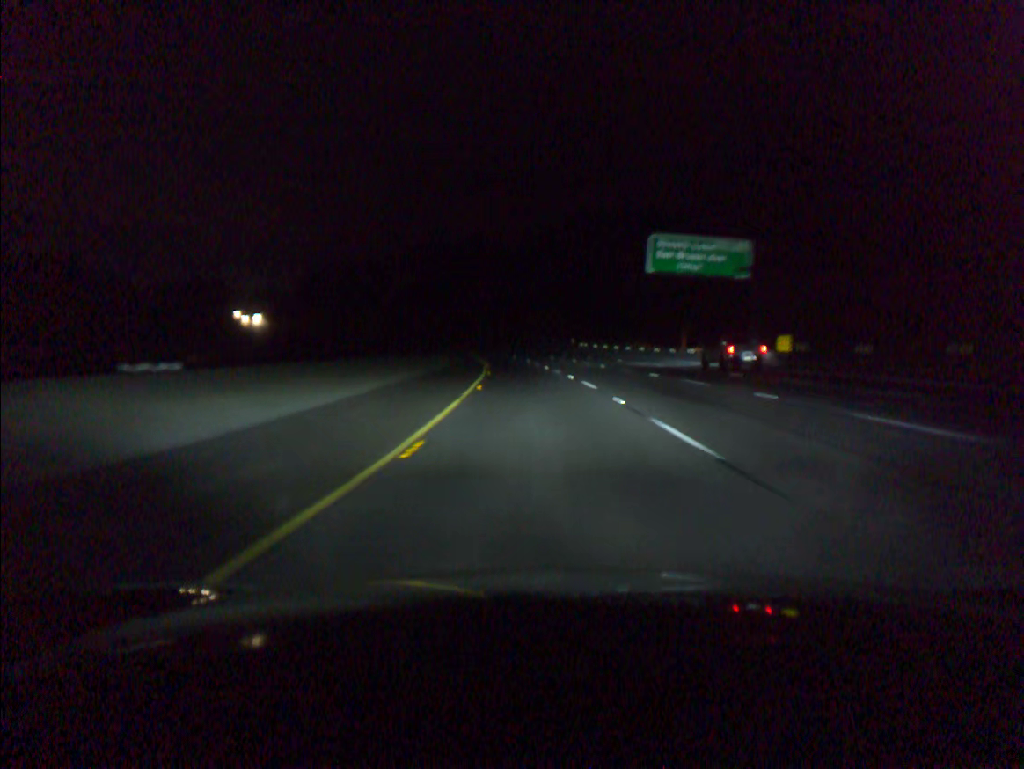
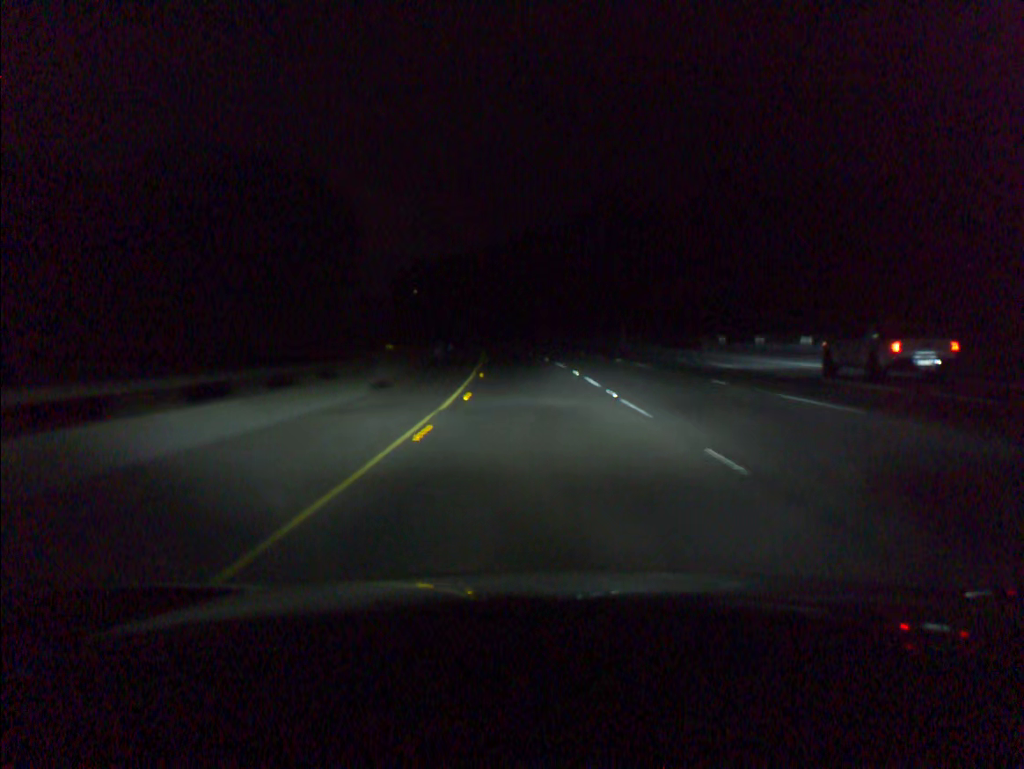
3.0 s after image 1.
(-7.6, +97.8) m; -9°
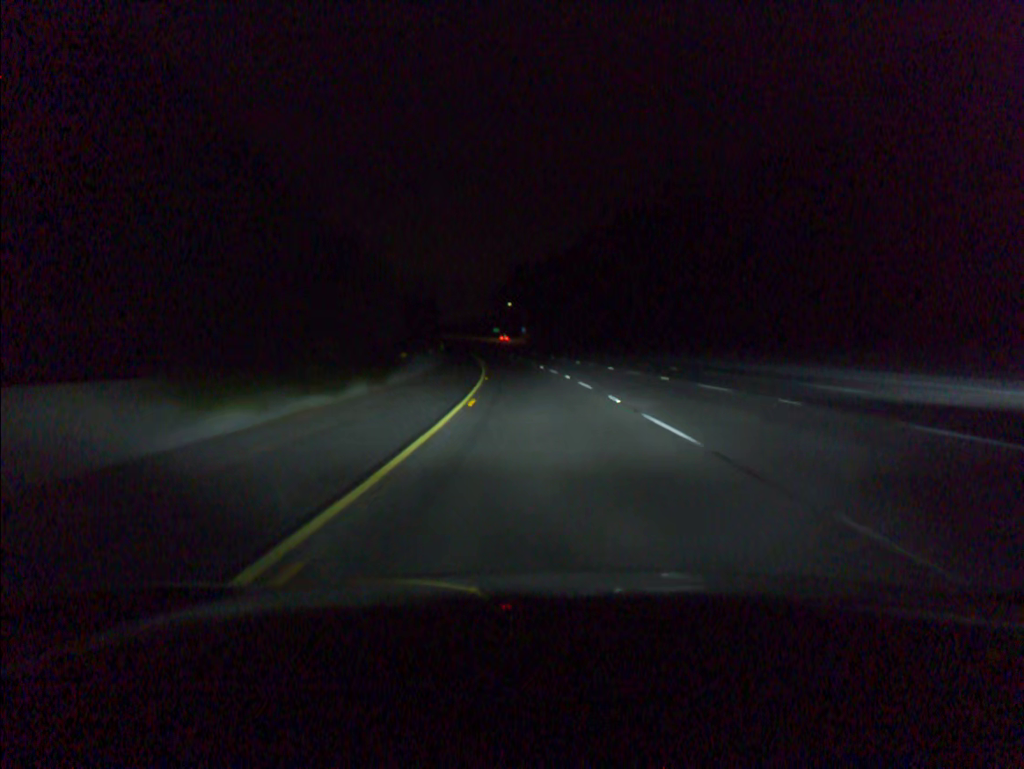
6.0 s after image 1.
(-8.0, +97.3) m; -9°
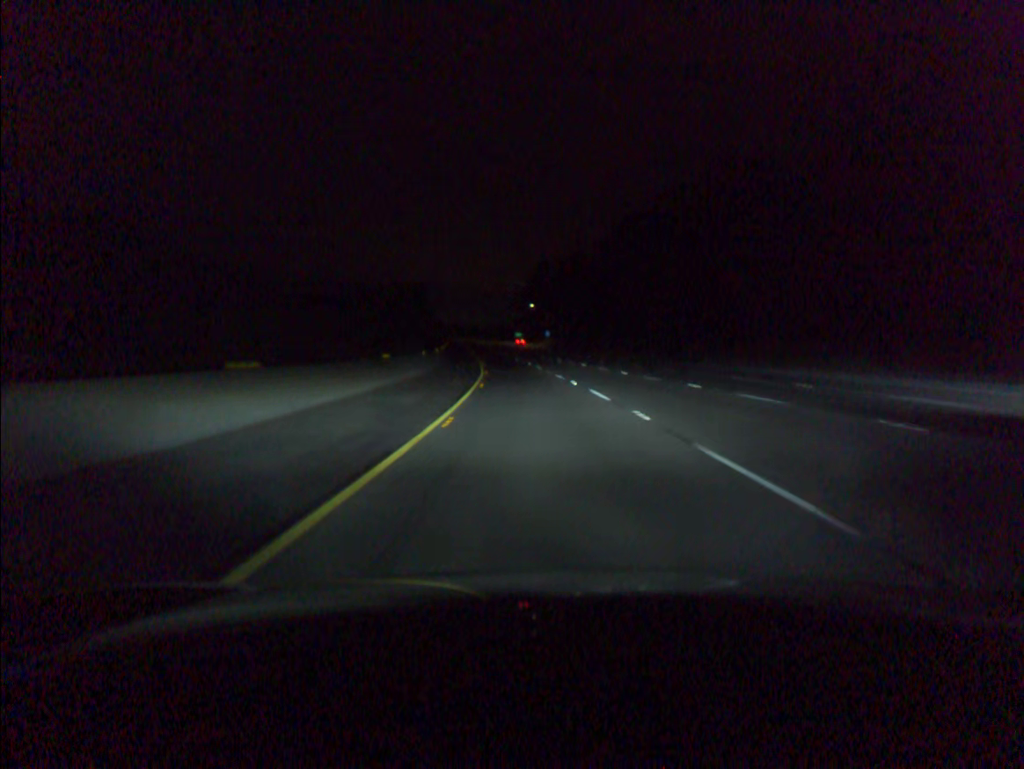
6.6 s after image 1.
(-0.3, +19.5) m; -2°
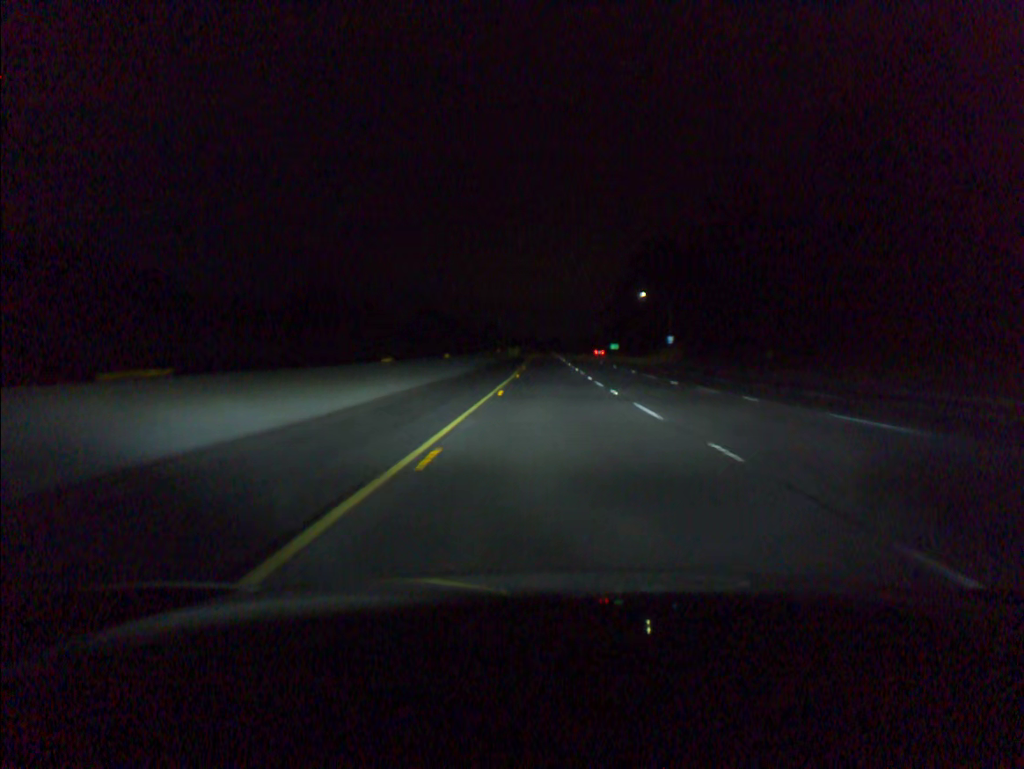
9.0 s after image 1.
(-5.0, +77.4) m; -6°
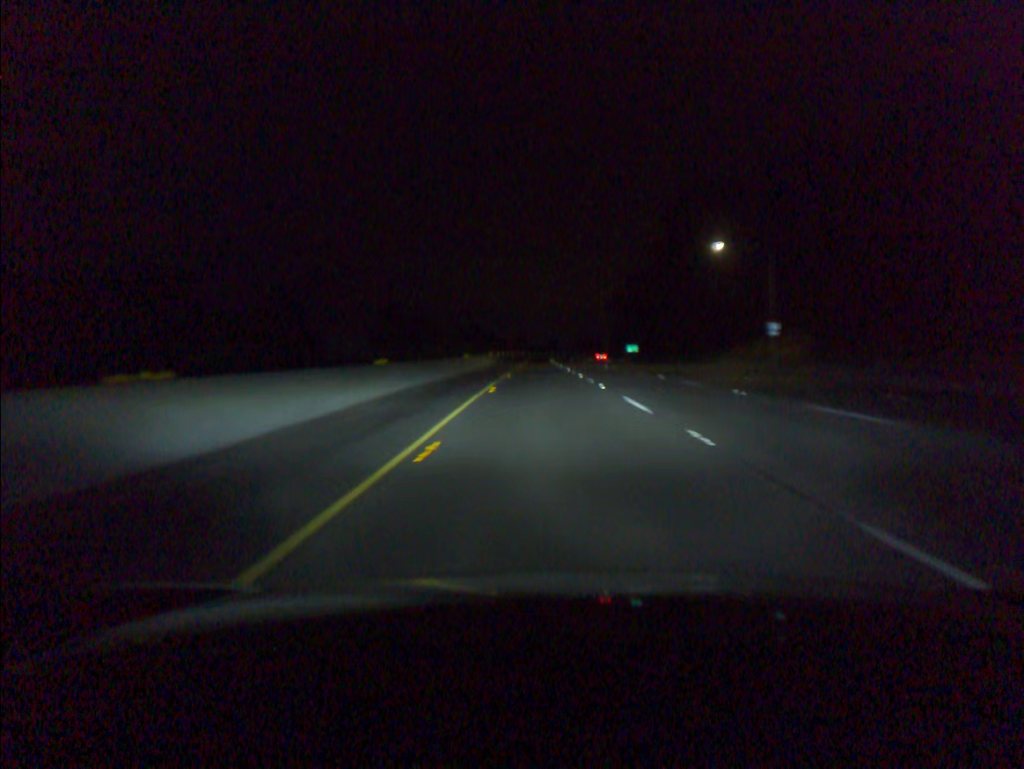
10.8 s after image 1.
(+0.1, +57.7) m; 0°
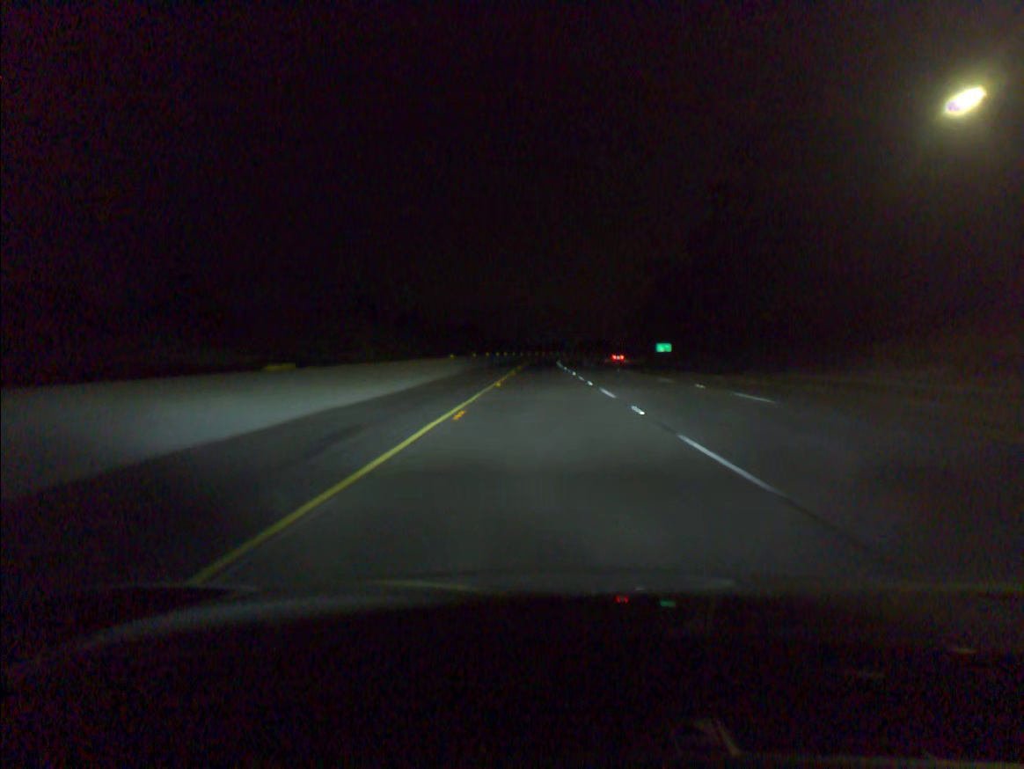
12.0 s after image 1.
(-0.1, +38.1) m; 0°
